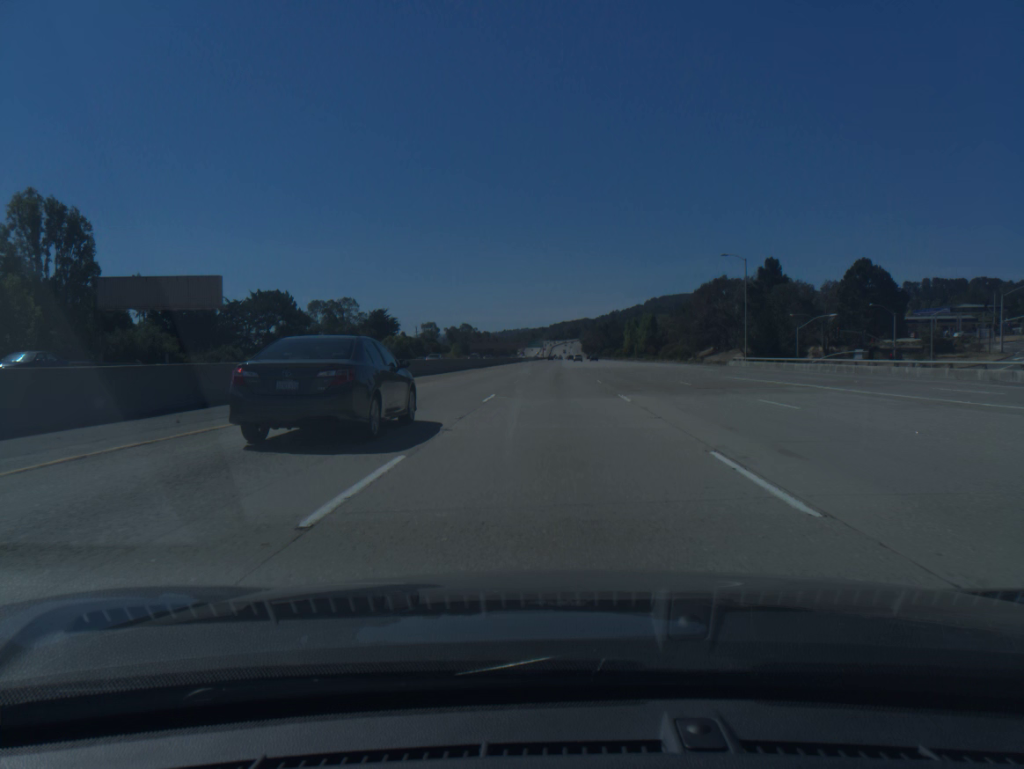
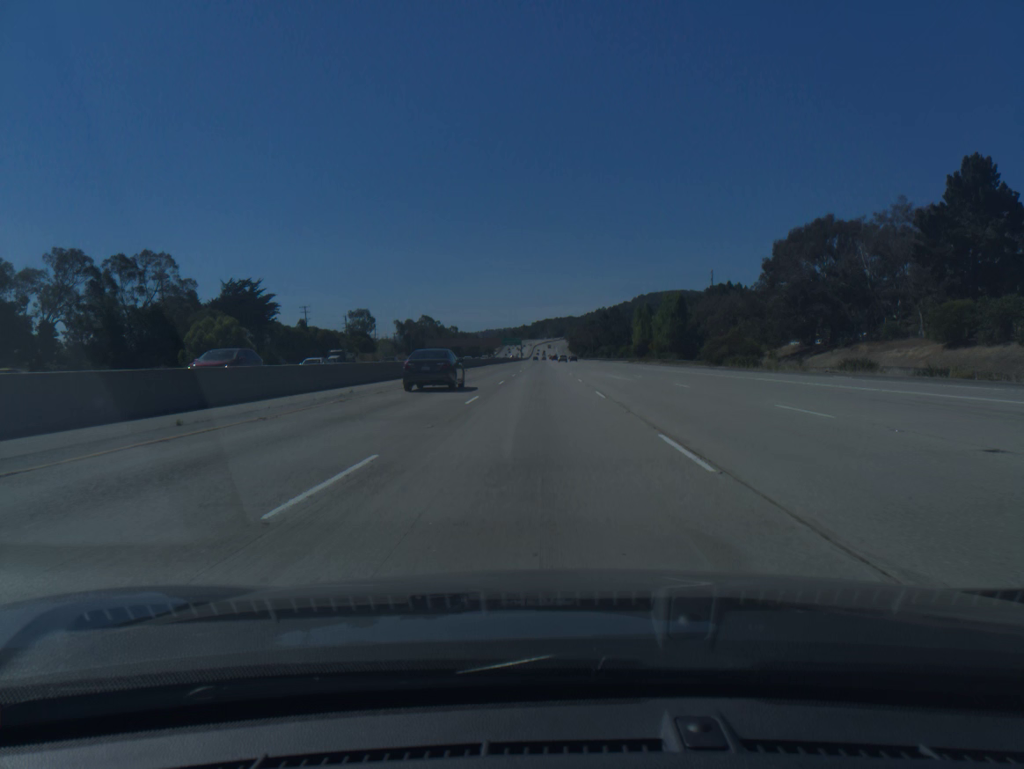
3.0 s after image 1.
(+1.8, +87.1) m; +1°
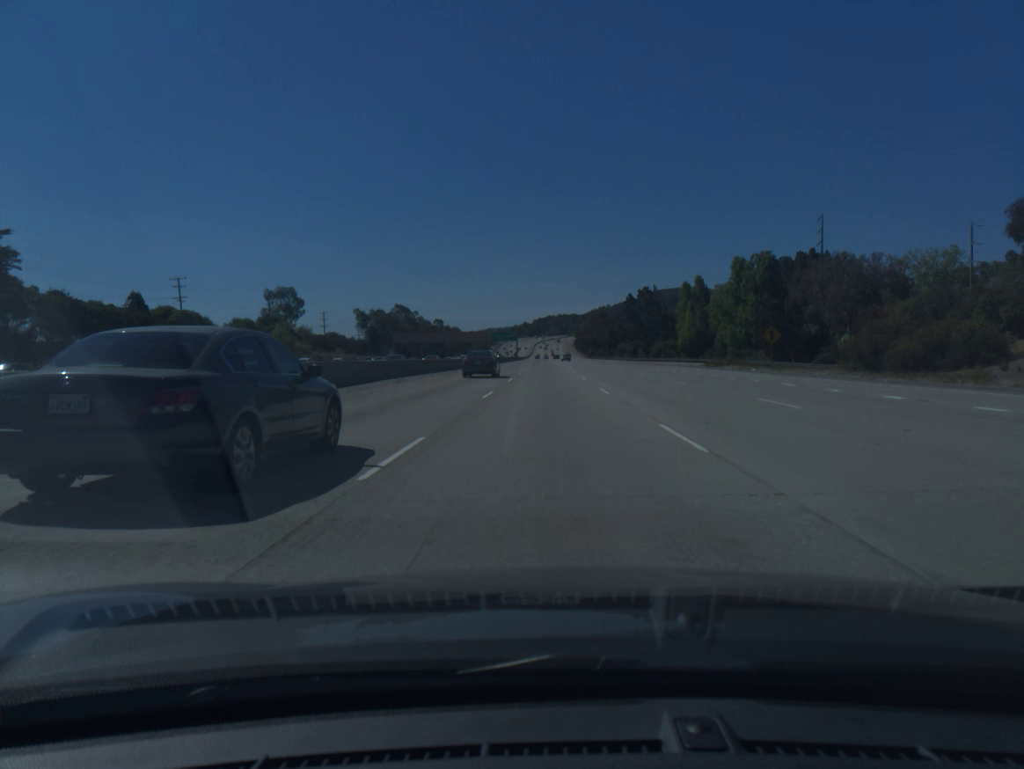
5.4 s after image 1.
(-0.3, +69.5) m; 0°
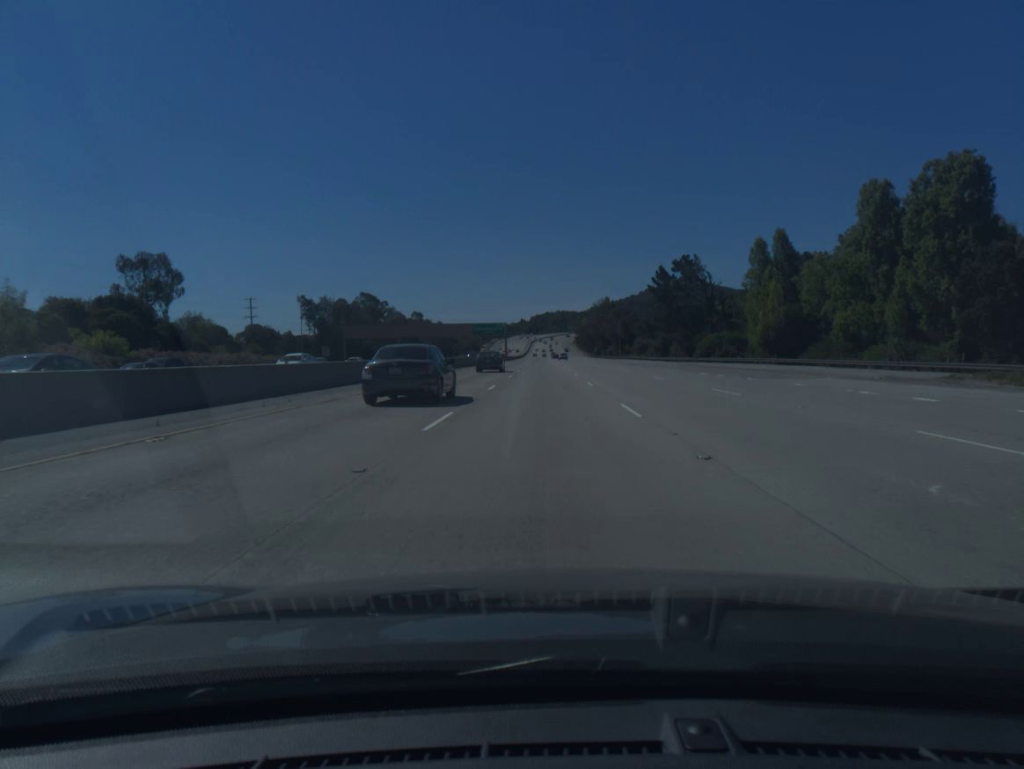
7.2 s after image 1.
(+0.2, +52.2) m; 0°
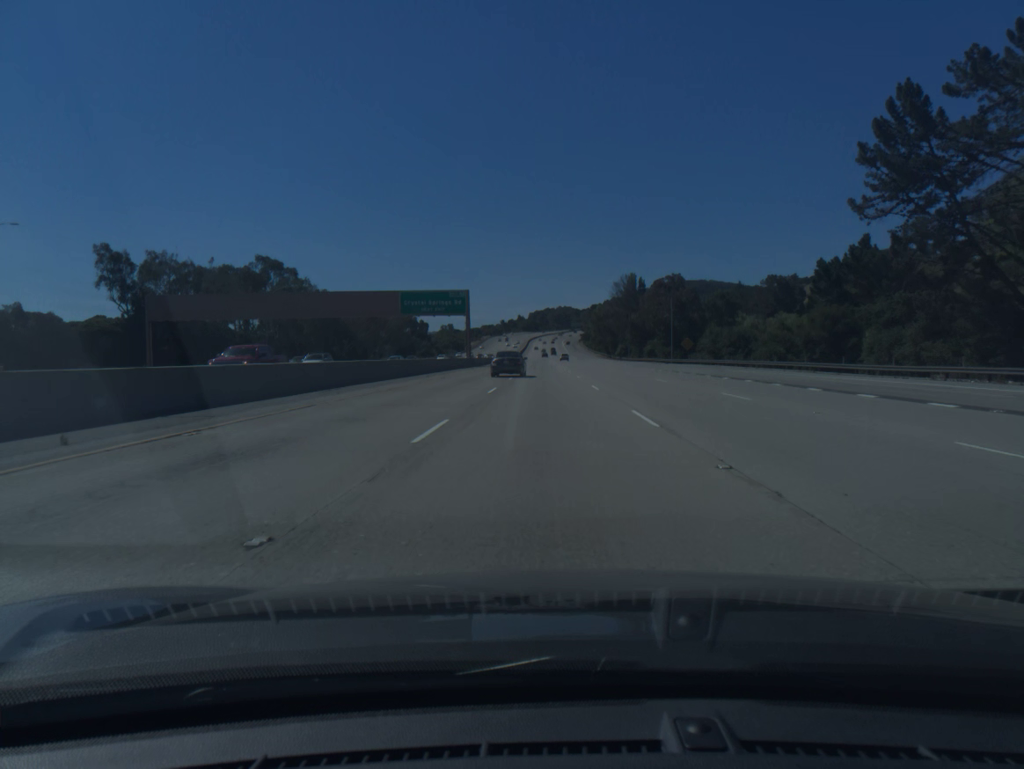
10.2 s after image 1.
(-0.2, +86.8) m; 0°
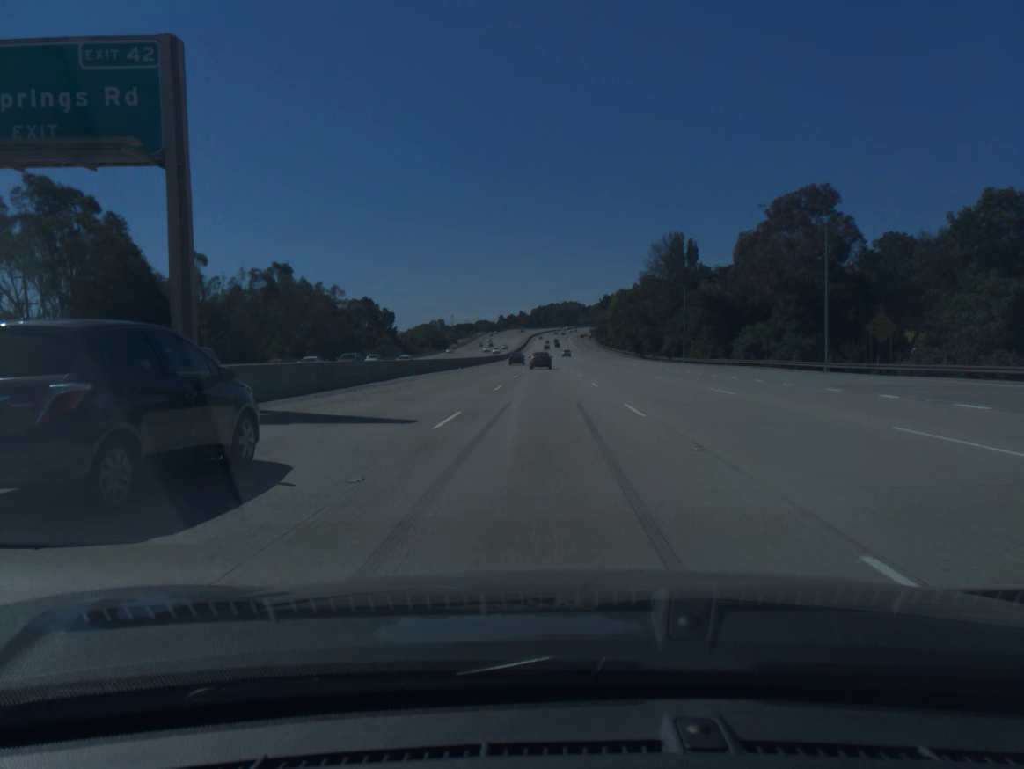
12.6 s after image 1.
(-0.1, +69.3) m; 0°
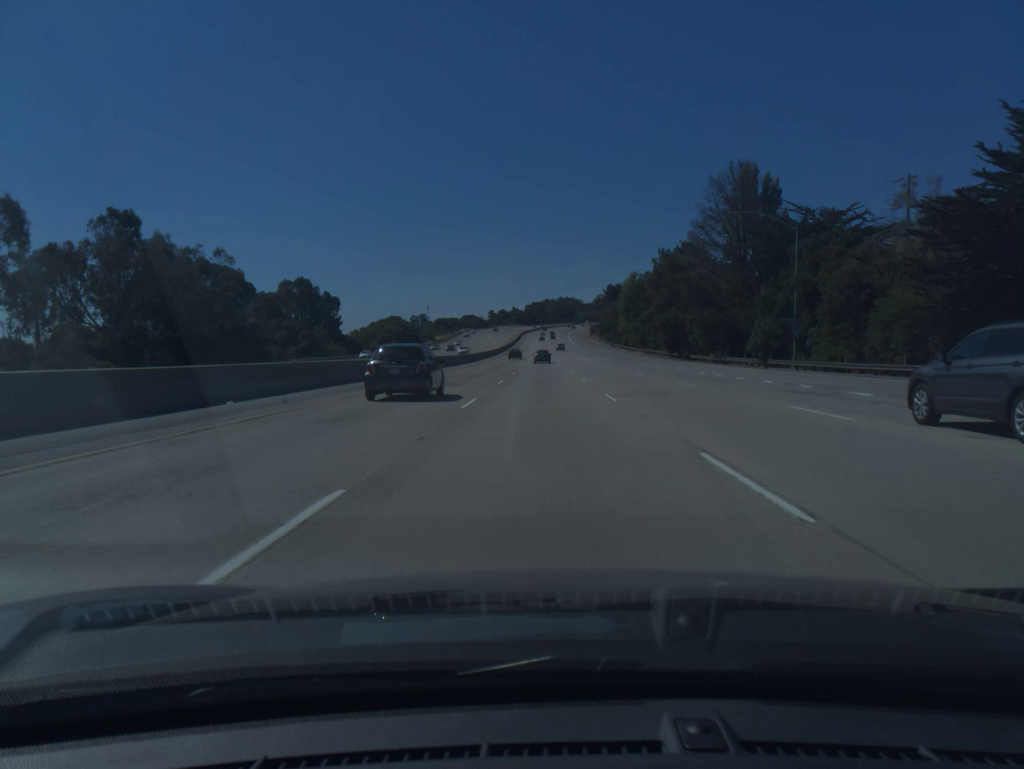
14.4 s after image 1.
(+0.1, +52.0) m; 0°
